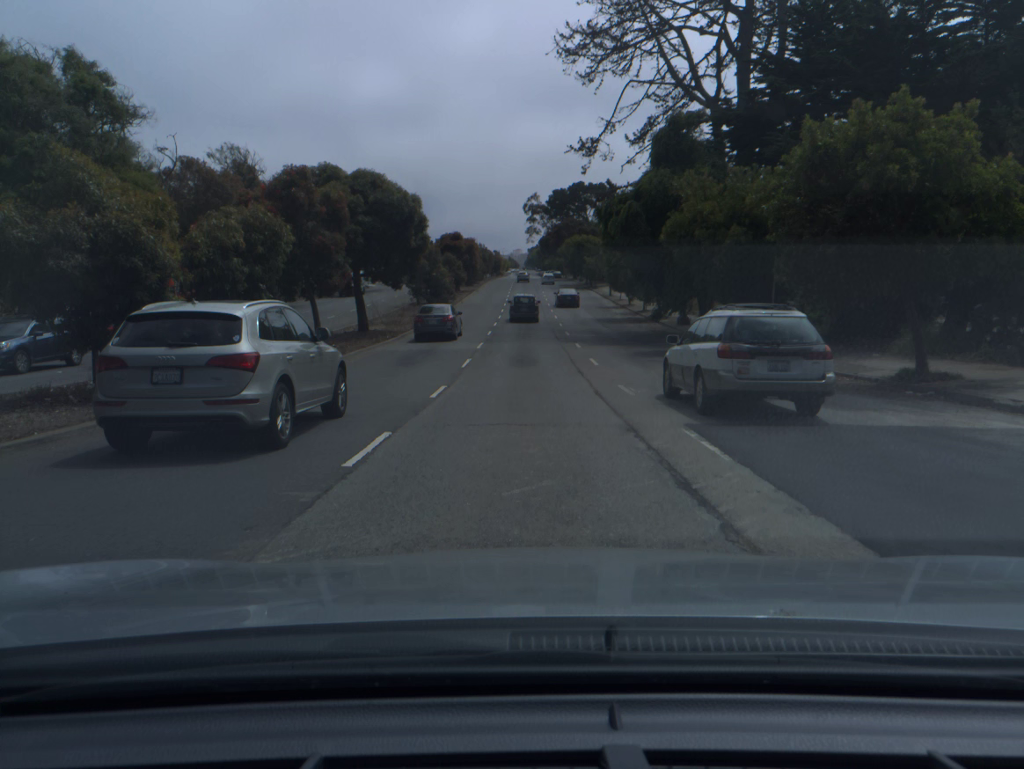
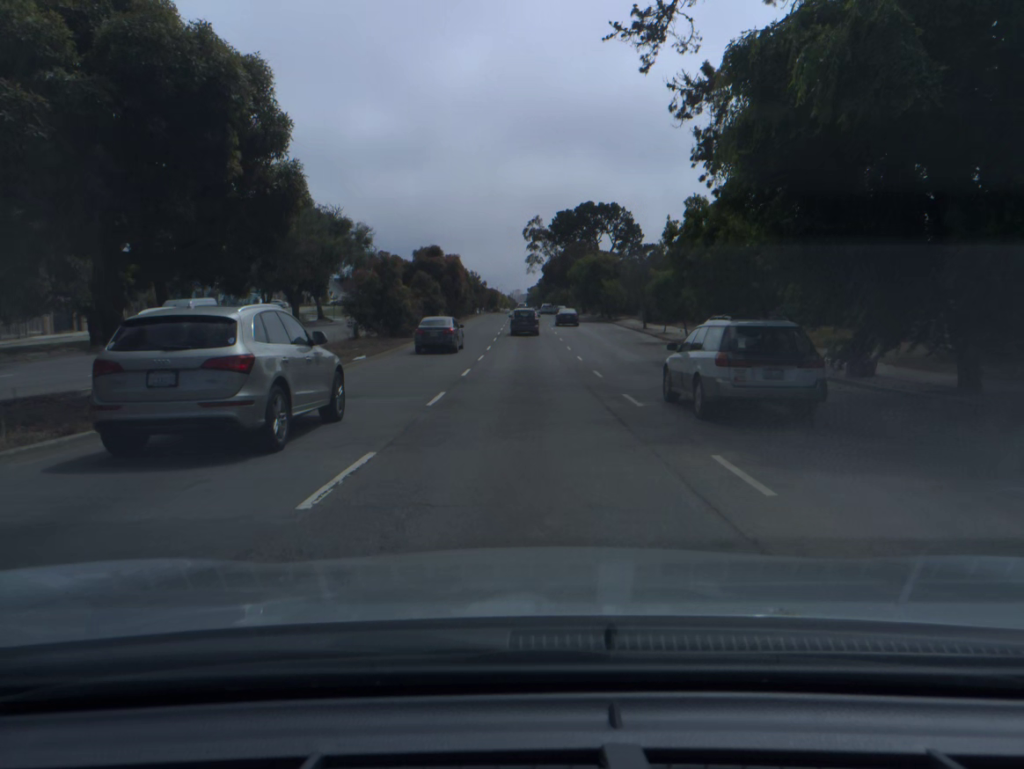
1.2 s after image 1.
(-0.1, +22.8) m; 0°
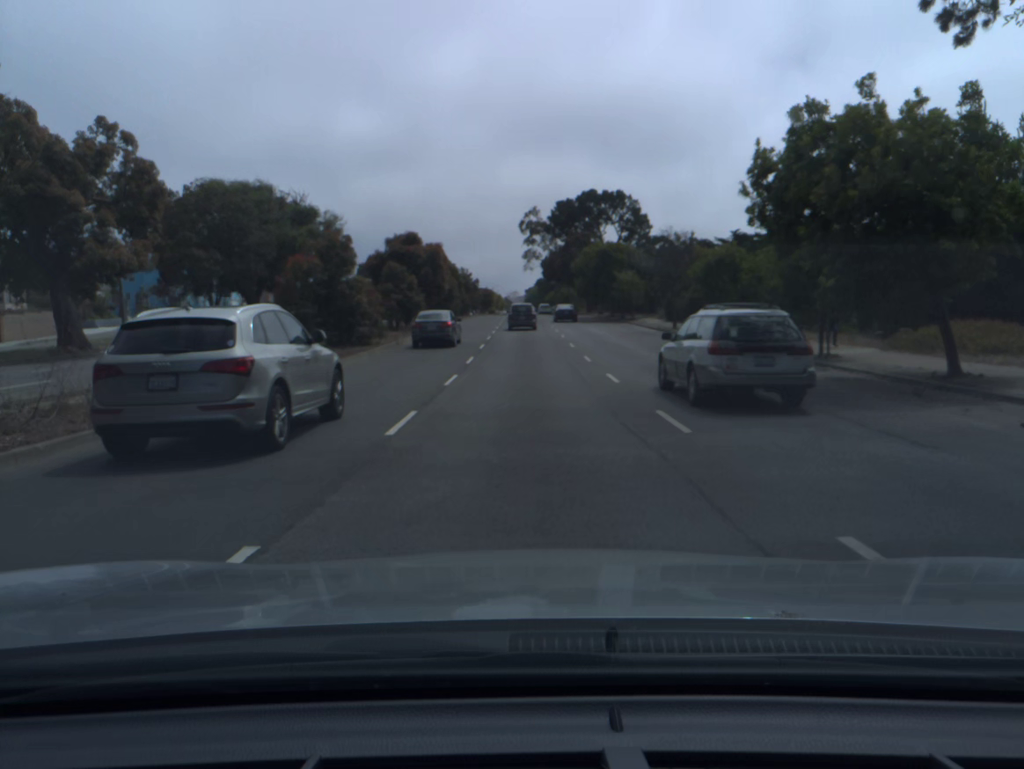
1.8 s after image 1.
(0.0, +11.3) m; 0°
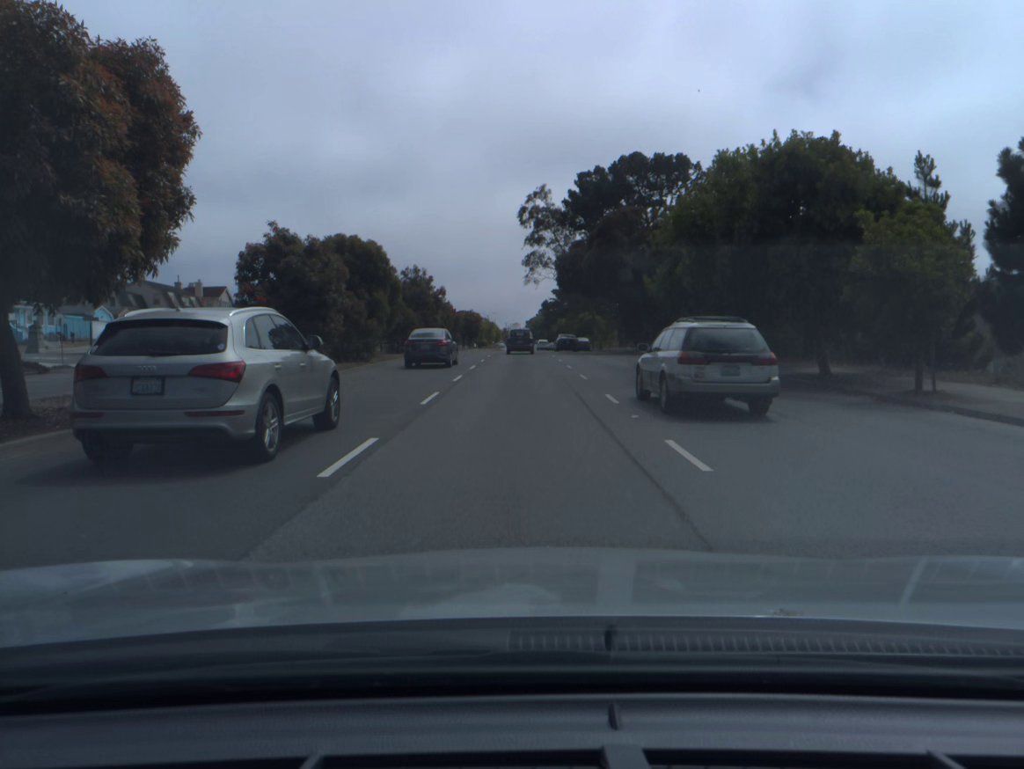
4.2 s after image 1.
(0.0, +45.1) m; 0°
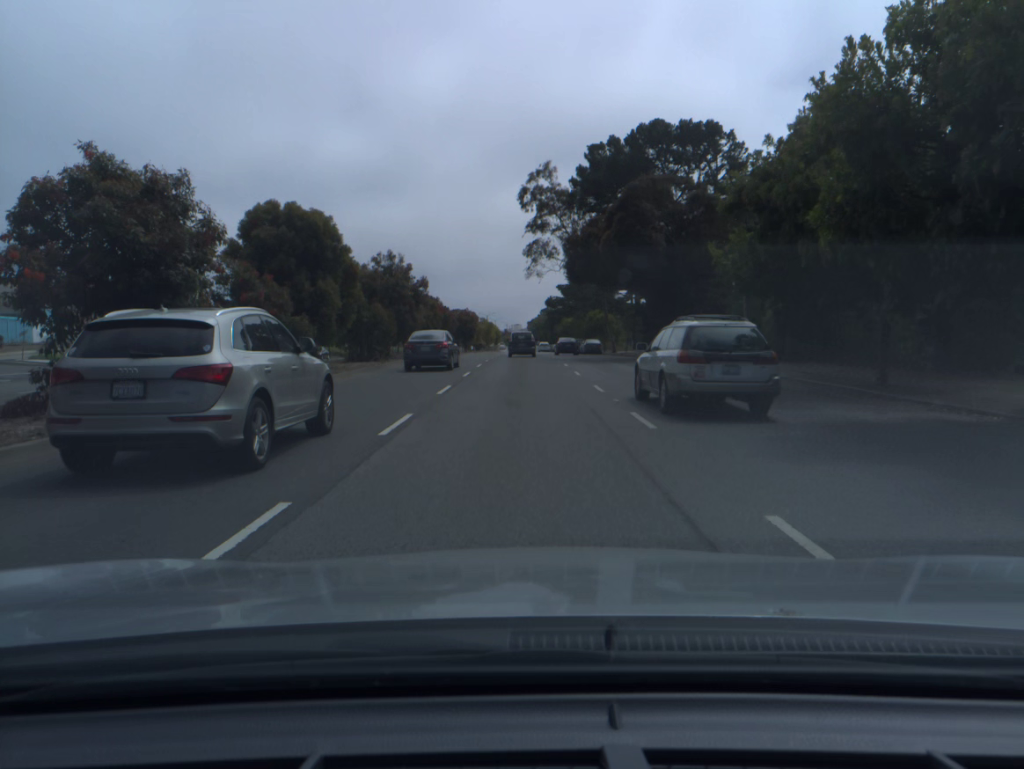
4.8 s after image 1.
(0.0, +11.4) m; 0°
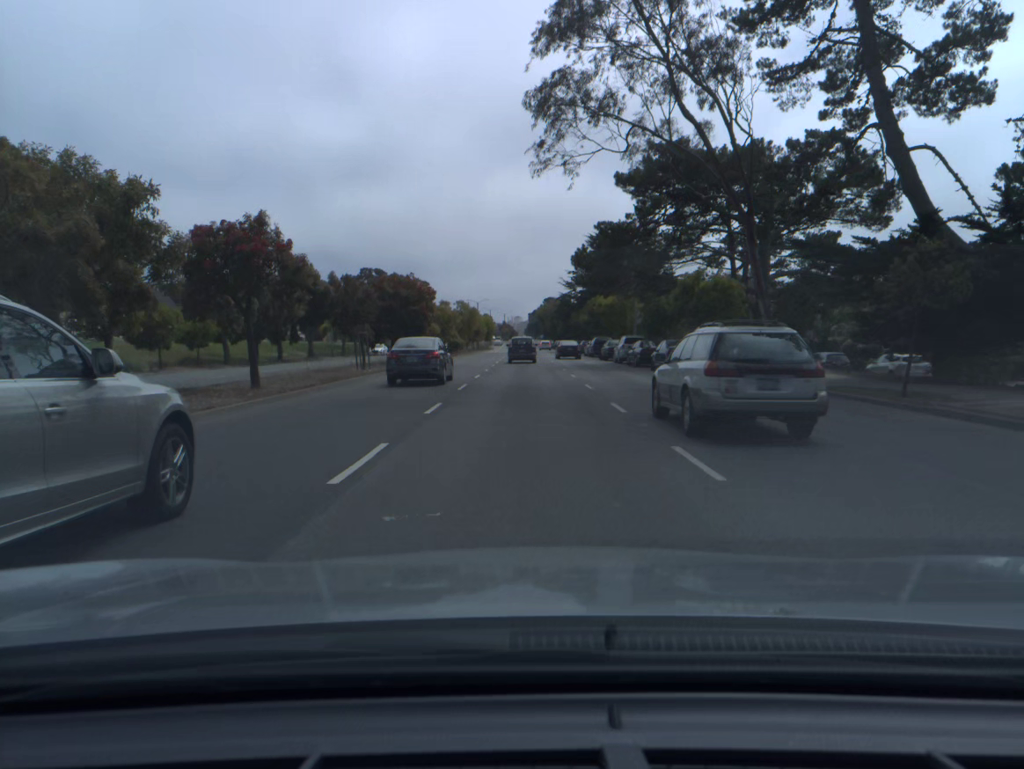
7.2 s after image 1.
(-0.1, +46.1) m; 0°
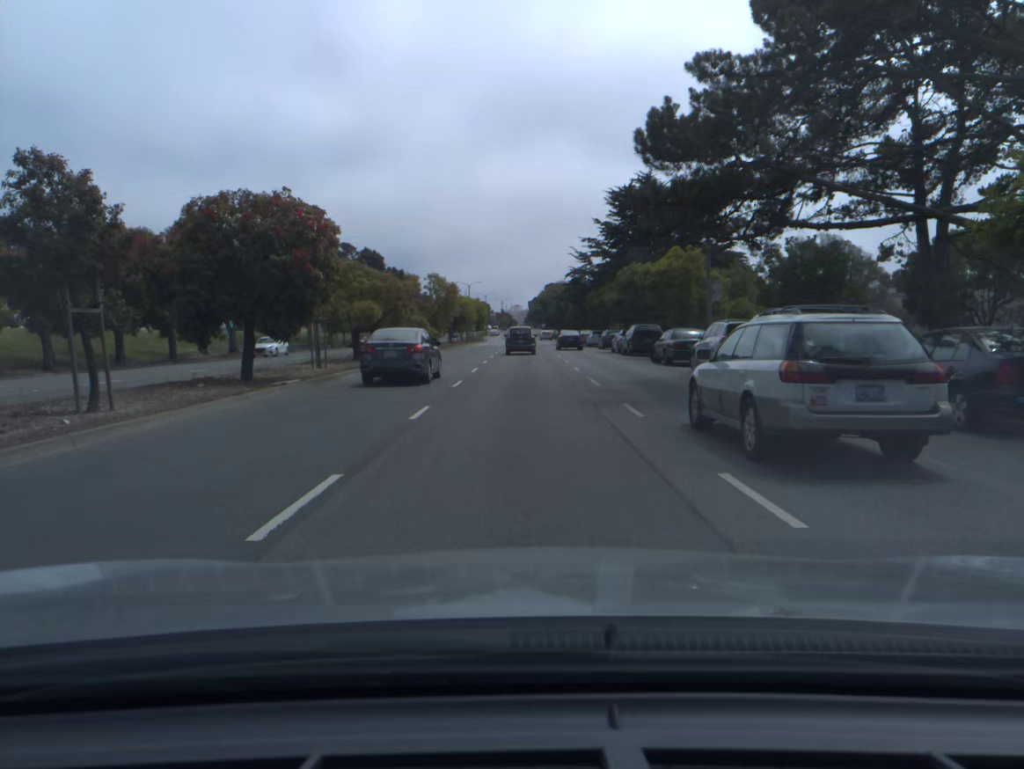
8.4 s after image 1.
(0.0, +23.9) m; 0°
